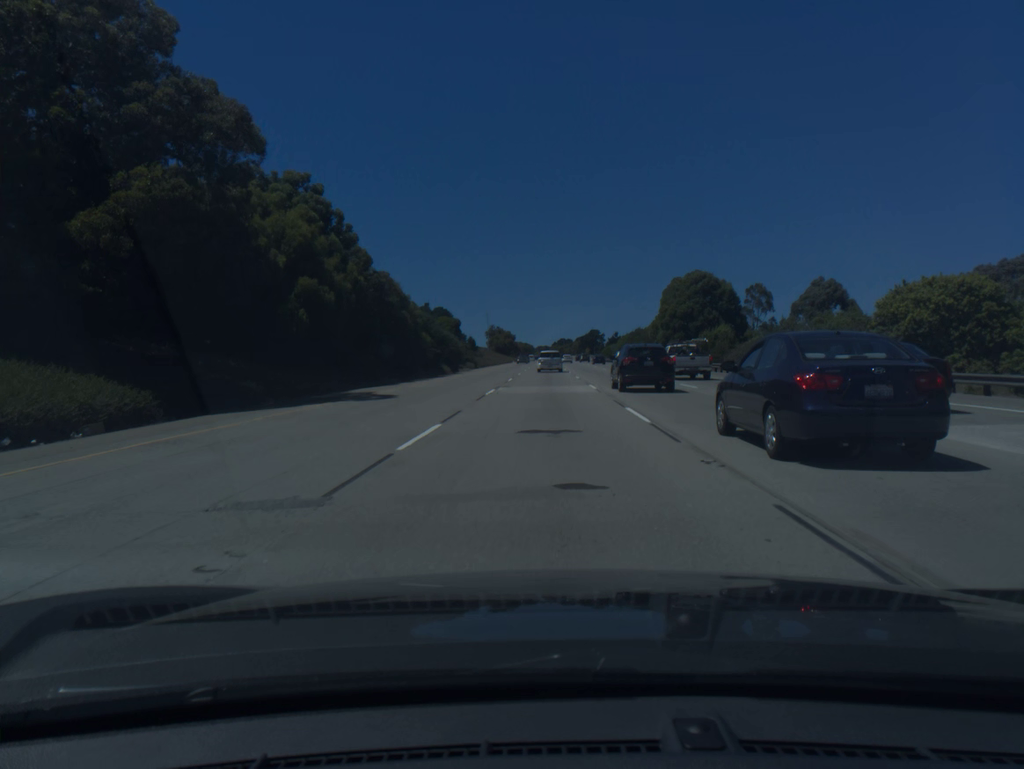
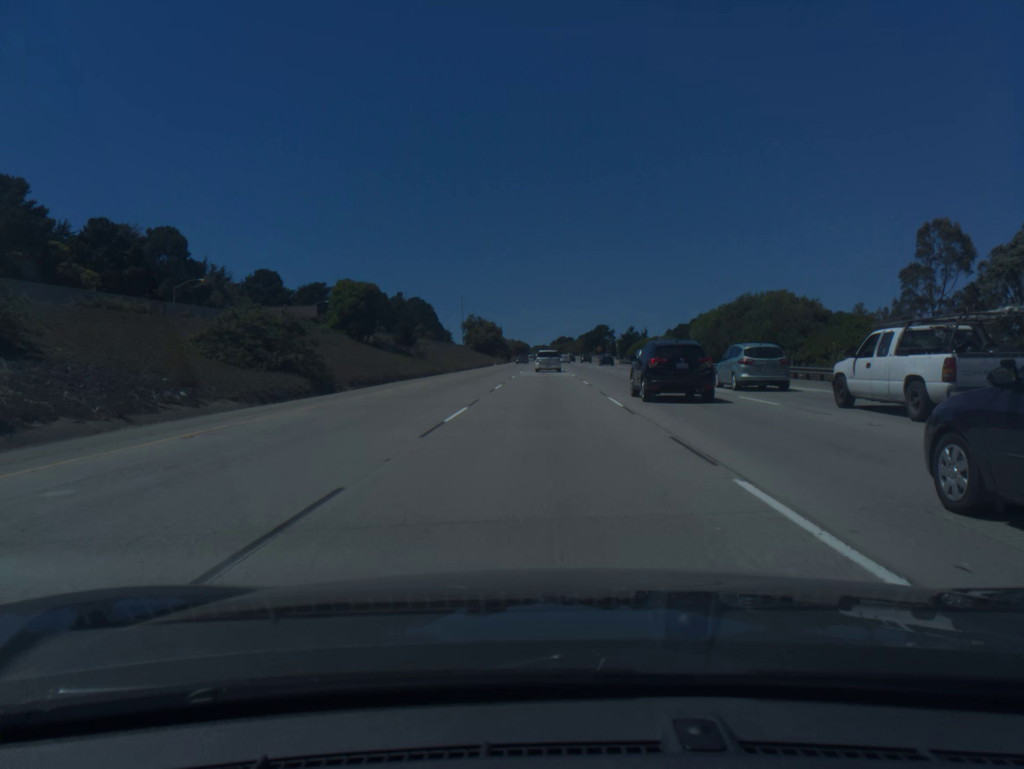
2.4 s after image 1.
(+0.1, +68.5) m; 0°
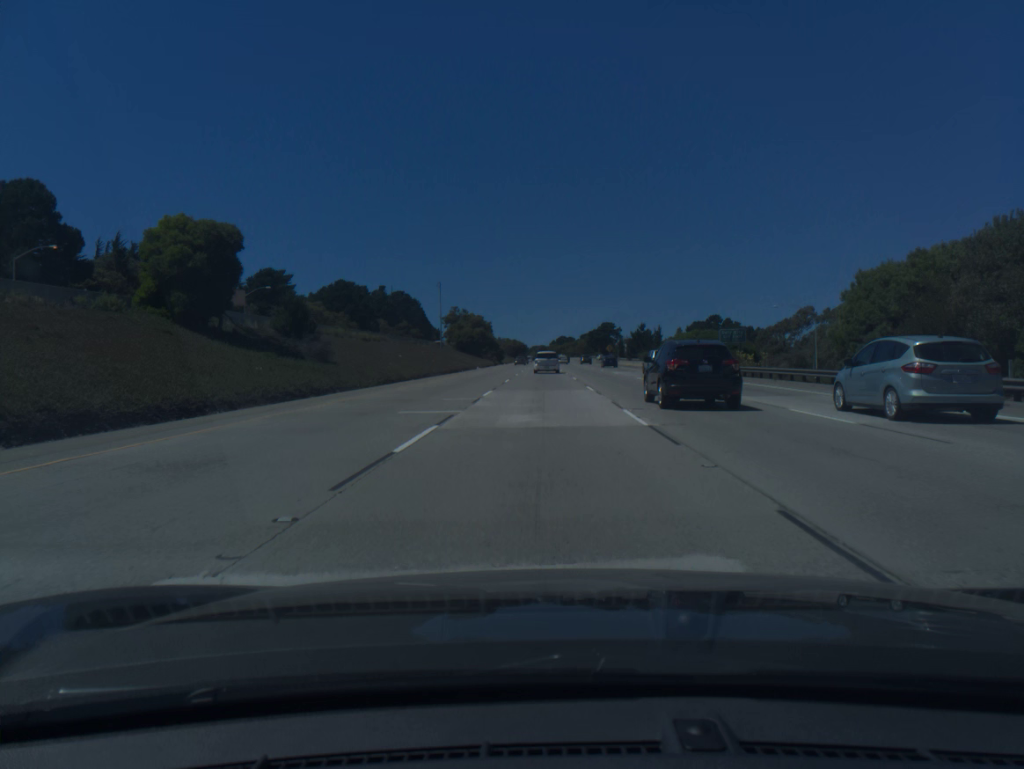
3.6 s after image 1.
(+0.1, +34.1) m; 0°
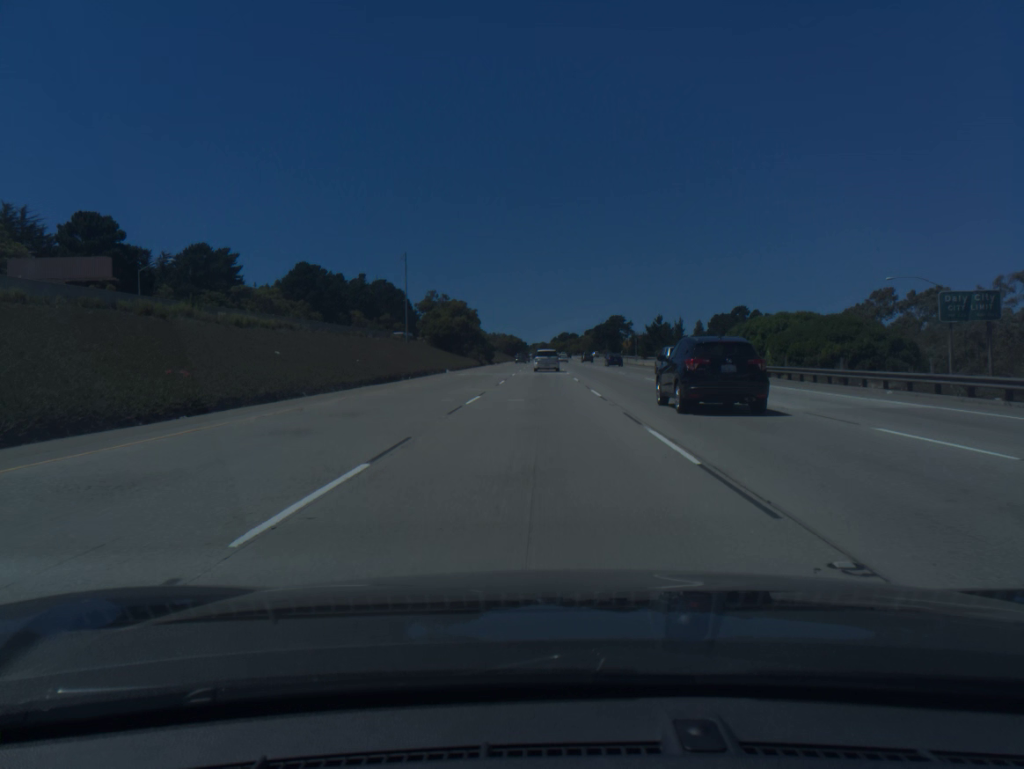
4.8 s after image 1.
(0.0, +33.9) m; 0°
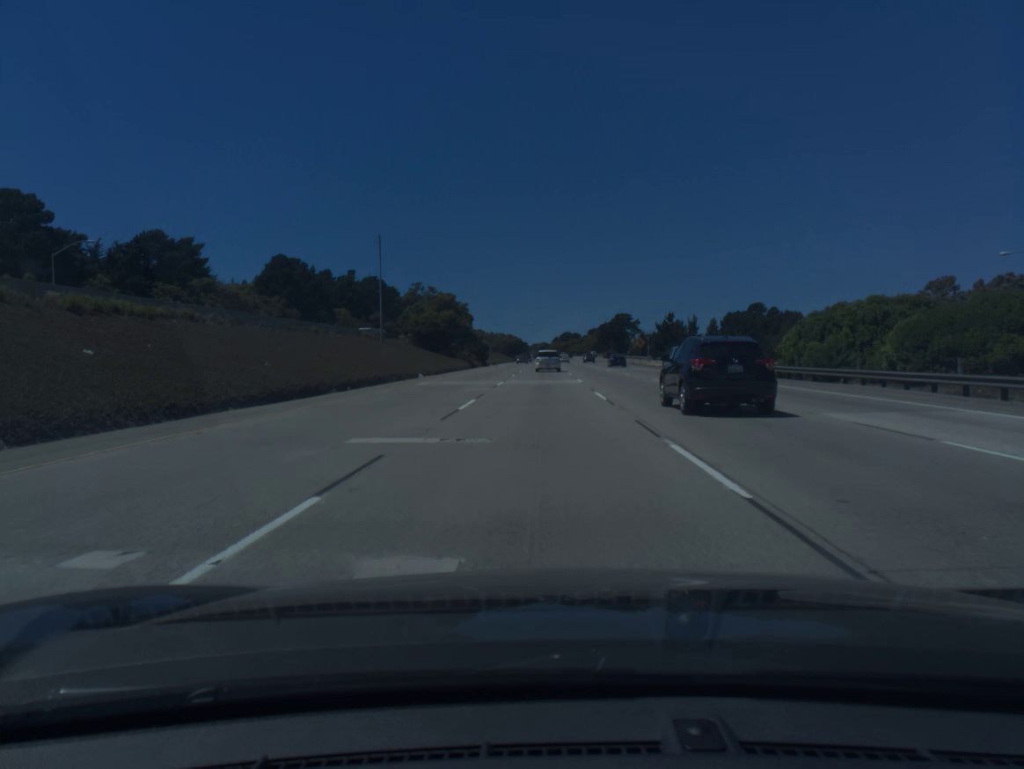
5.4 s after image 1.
(0.0, +16.9) m; 0°
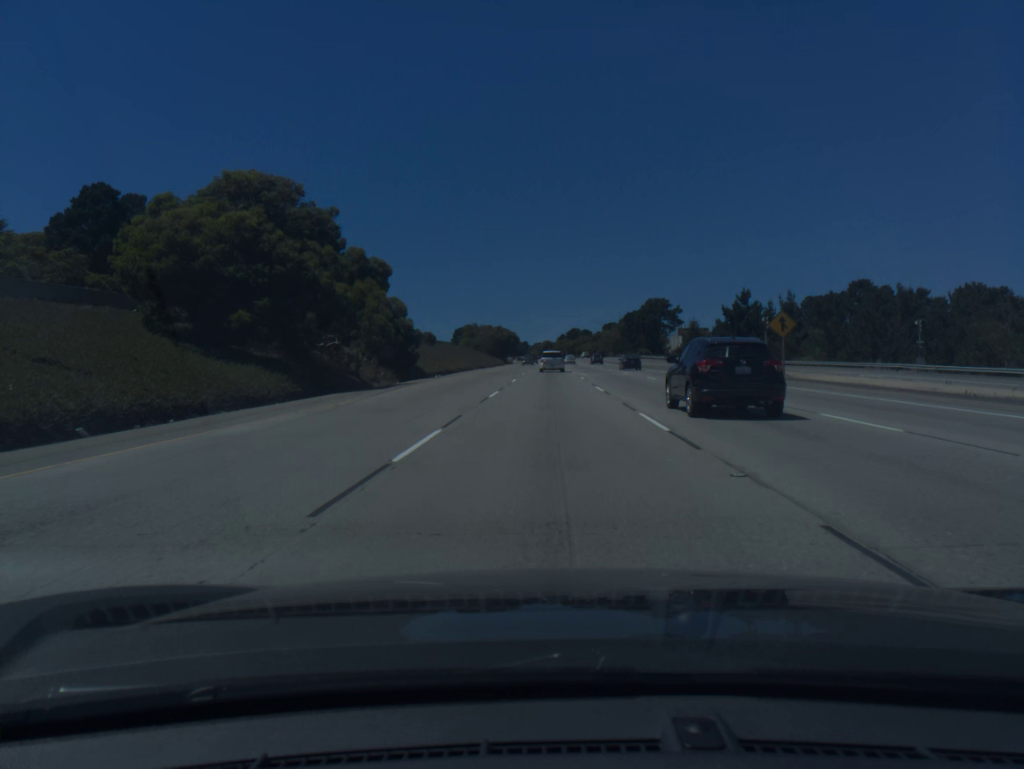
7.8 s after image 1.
(-0.2, +67.2) m; 0°
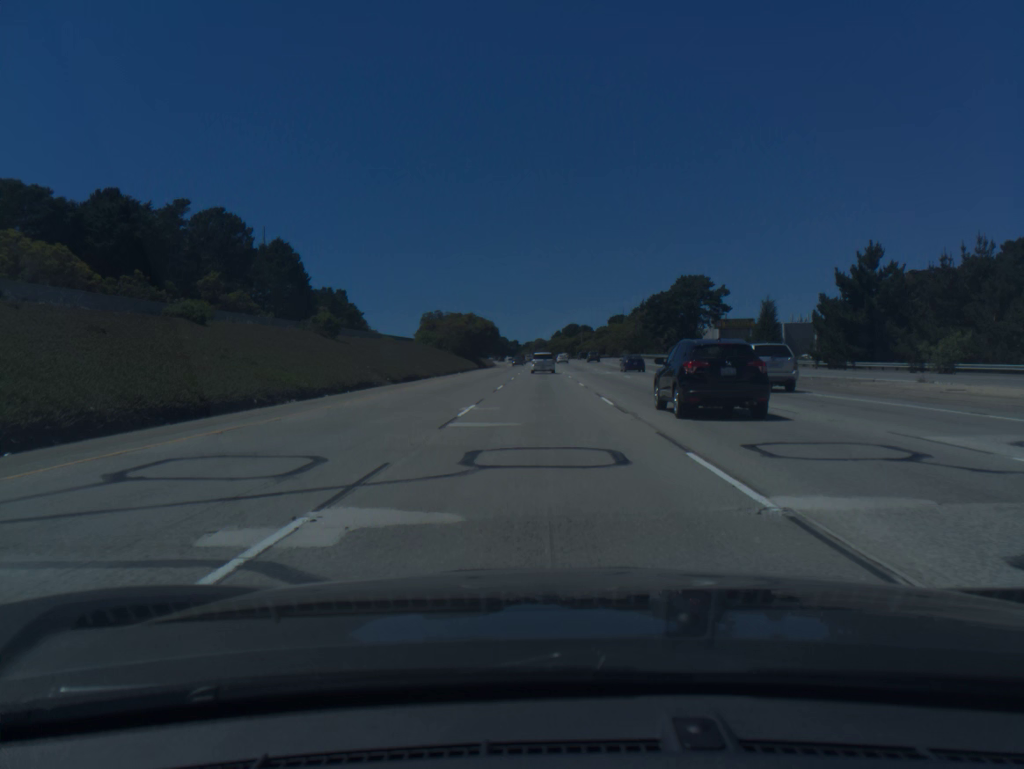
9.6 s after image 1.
(+0.3, +50.5) m; 0°
